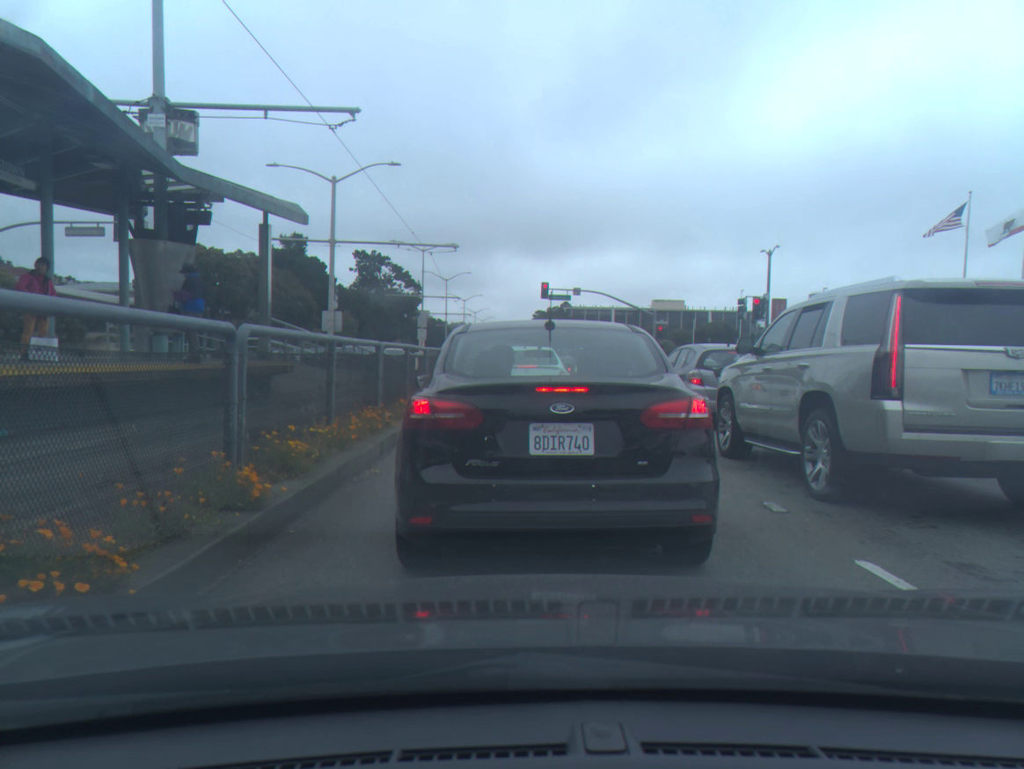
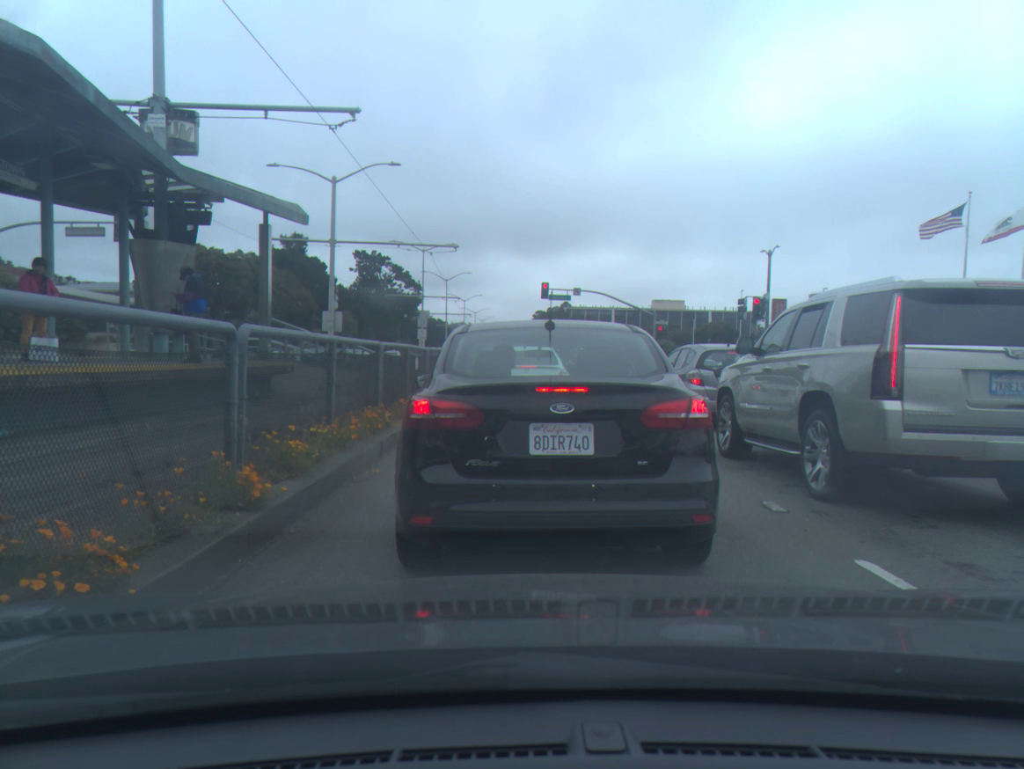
(0.0, 0.0) m; 0°
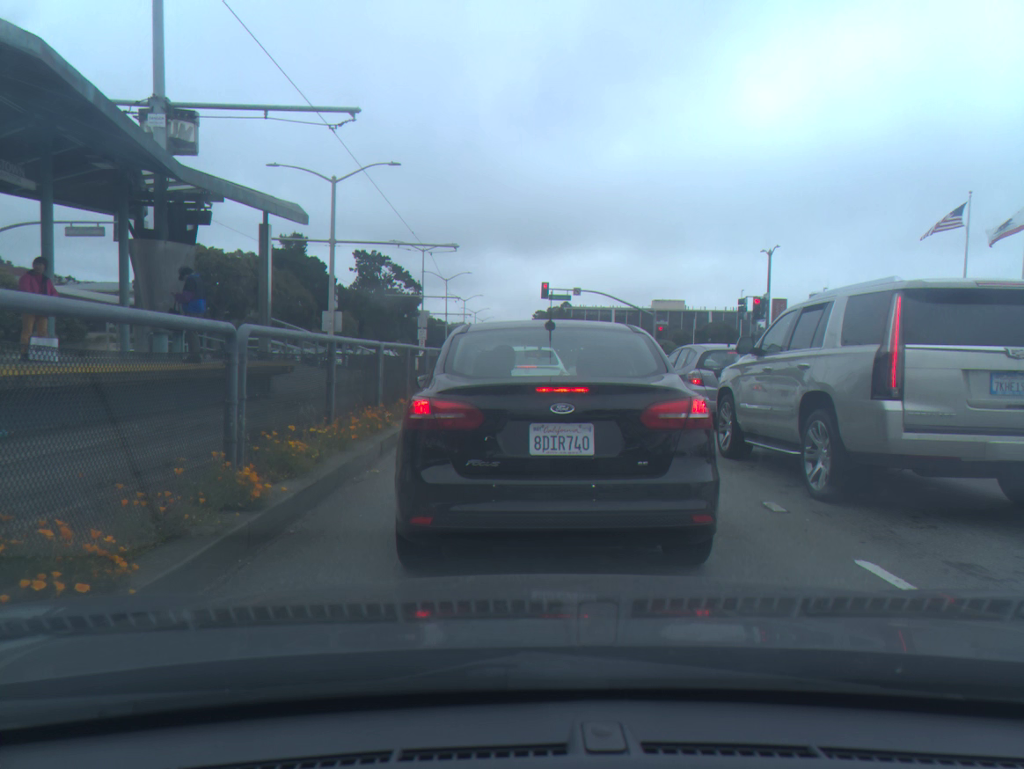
(0.0, 0.0) m; 0°
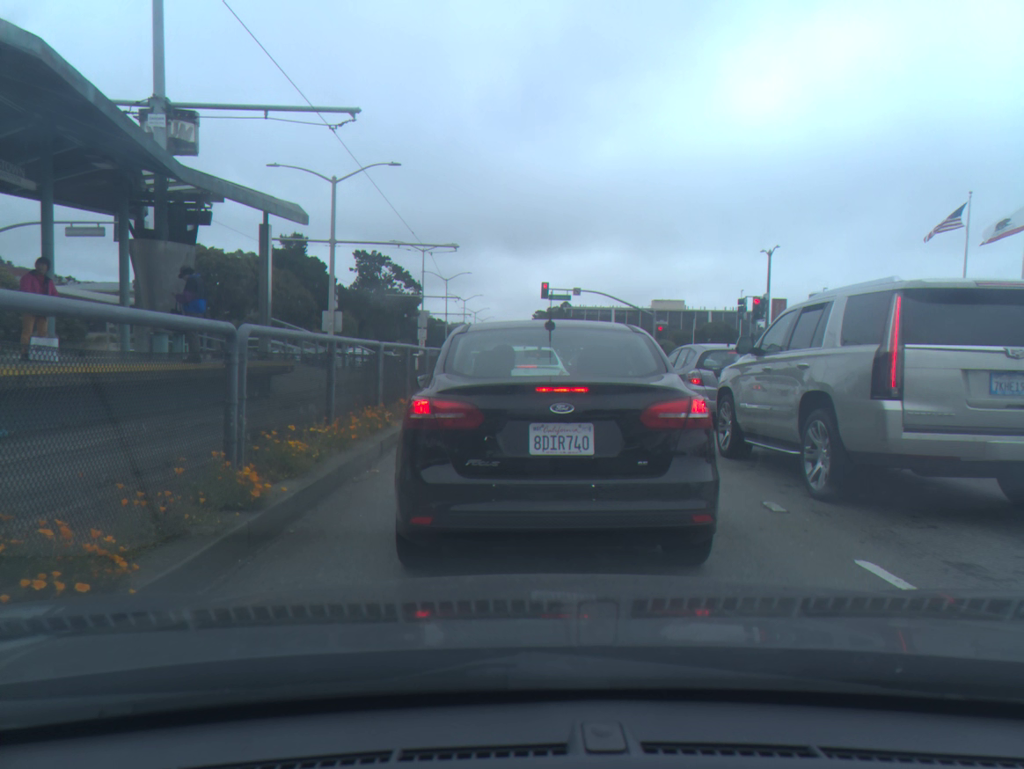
(0.0, 0.0) m; 0°
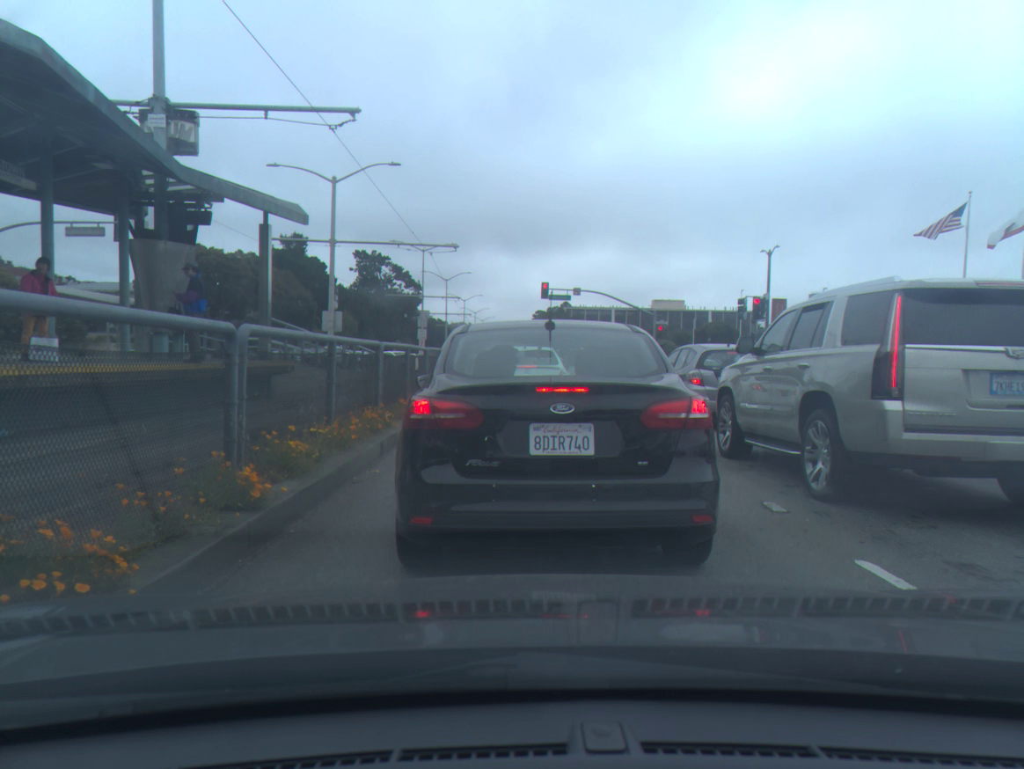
(0.0, 0.0) m; 0°
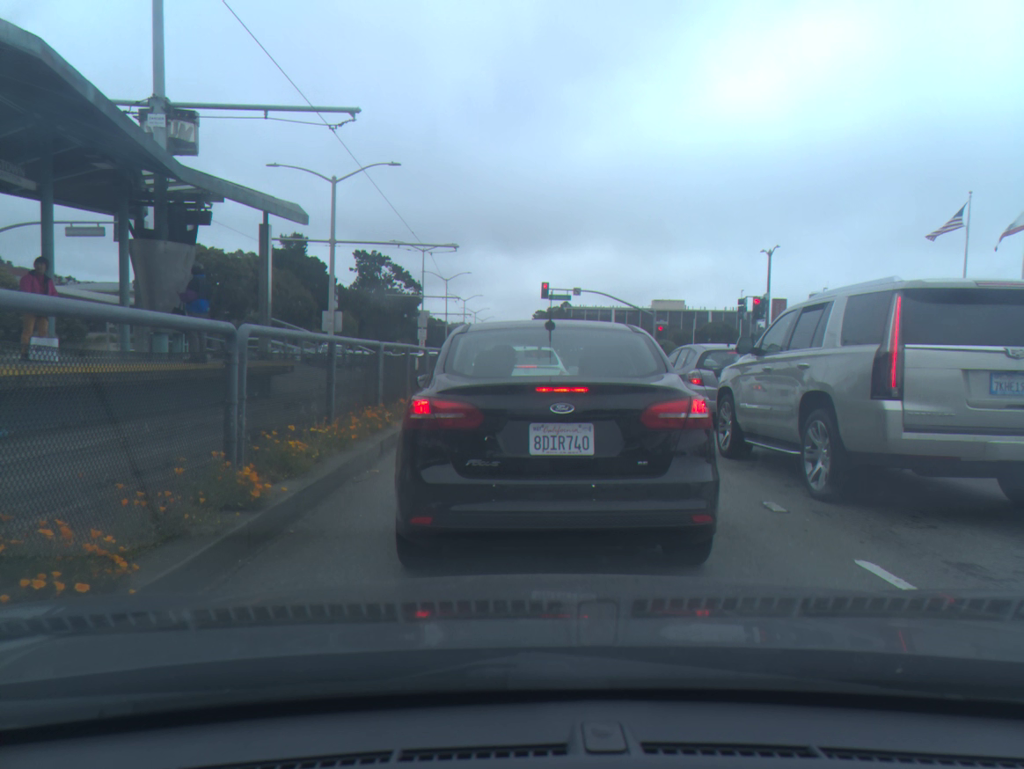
(0.0, 0.0) m; 0°
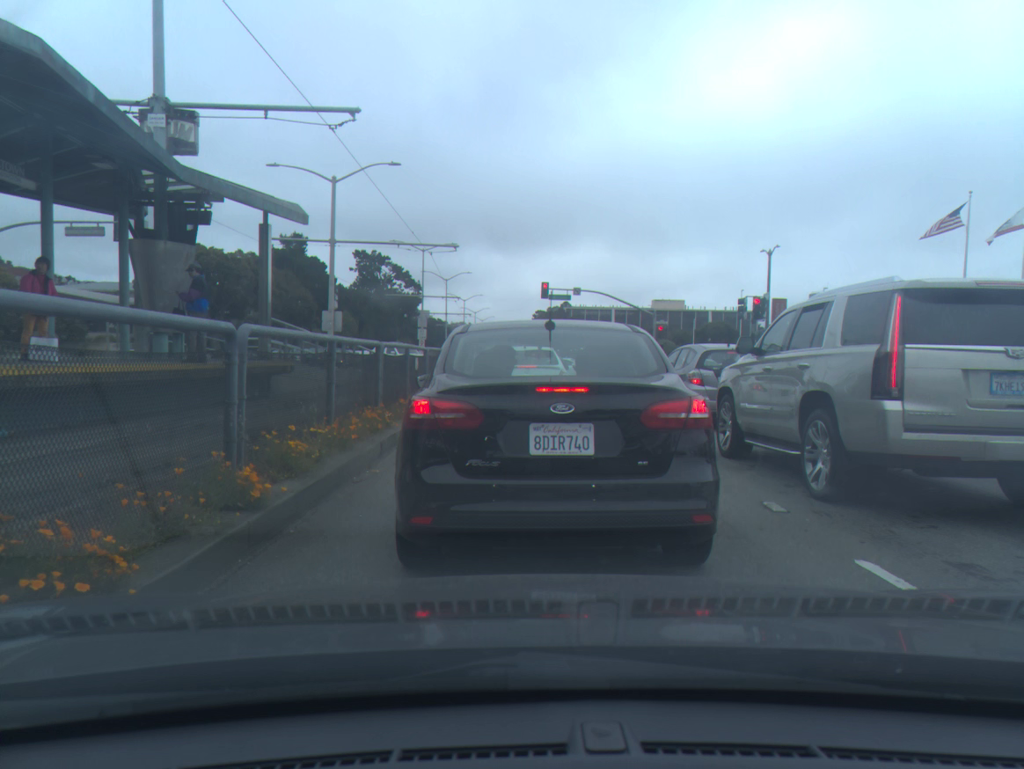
(0.0, 0.0) m; 0°
